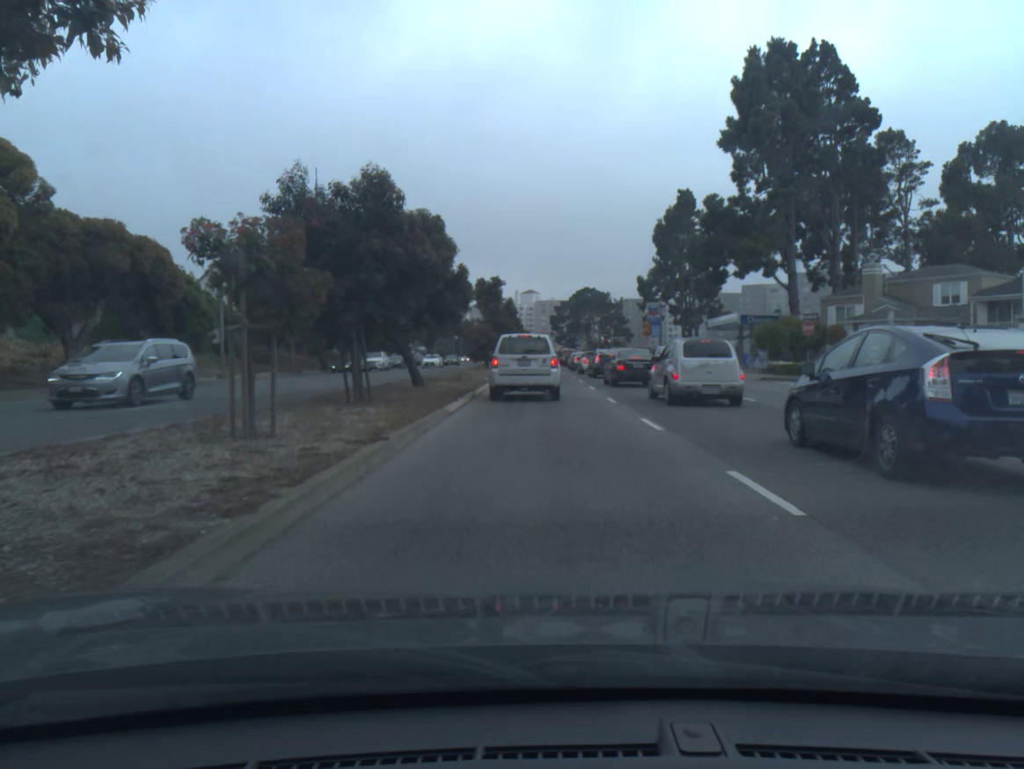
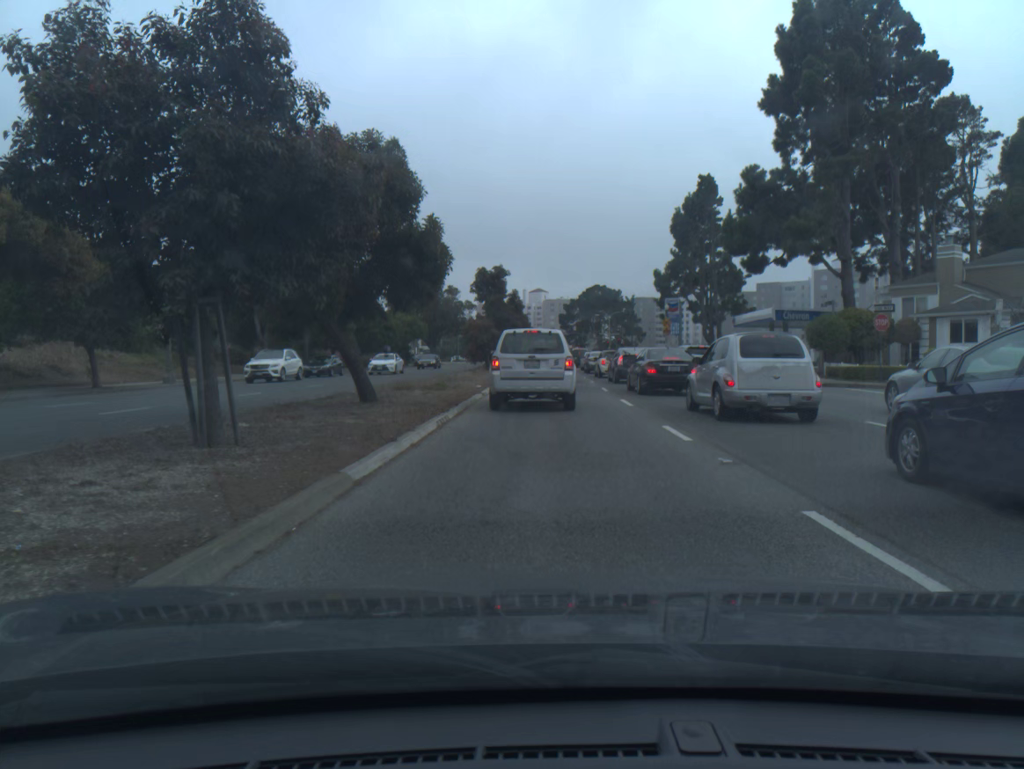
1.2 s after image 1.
(-0.1, +8.7) m; 0°
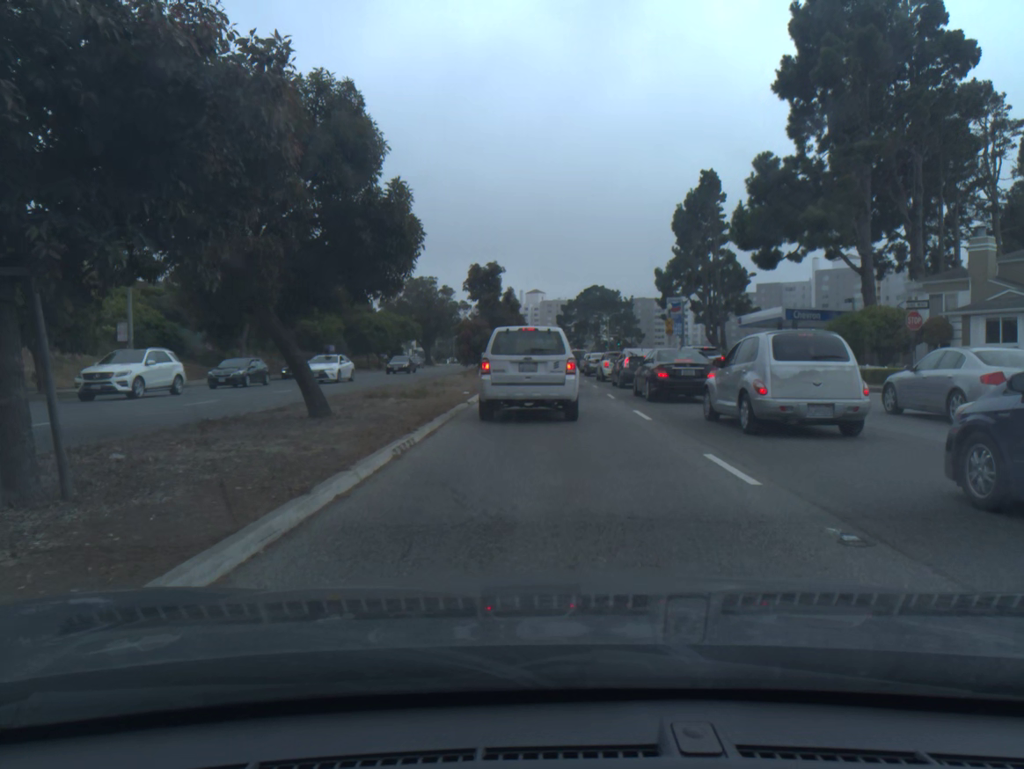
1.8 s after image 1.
(0.0, +3.5) m; 0°
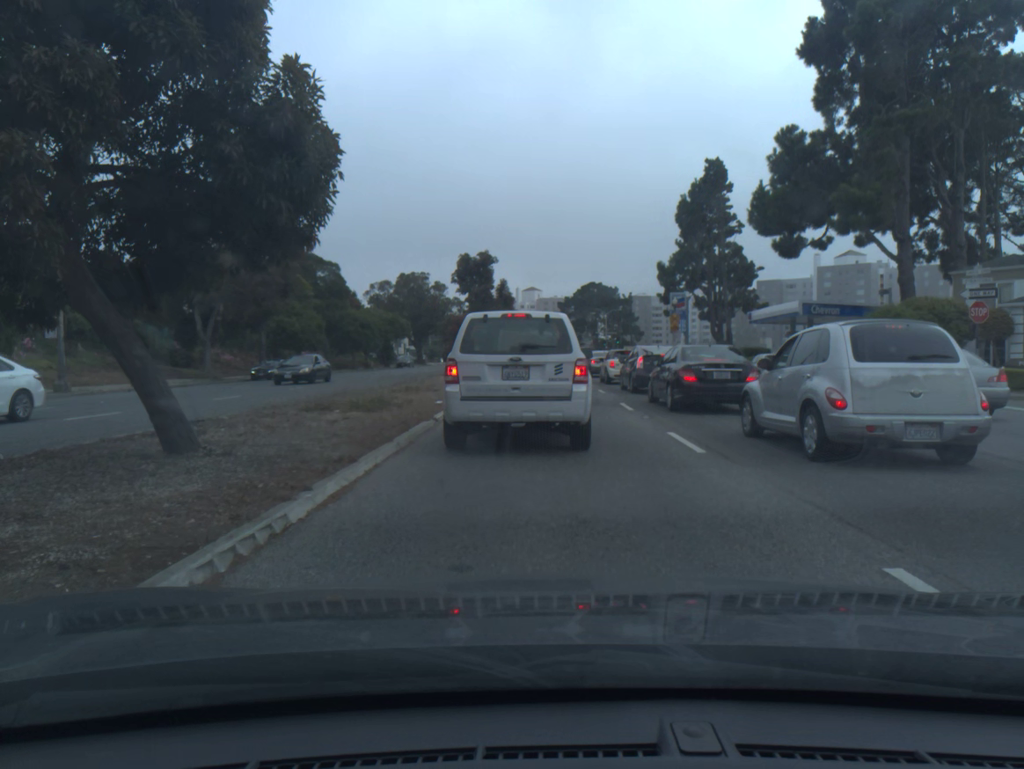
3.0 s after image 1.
(0.0, +5.1) m; 0°
